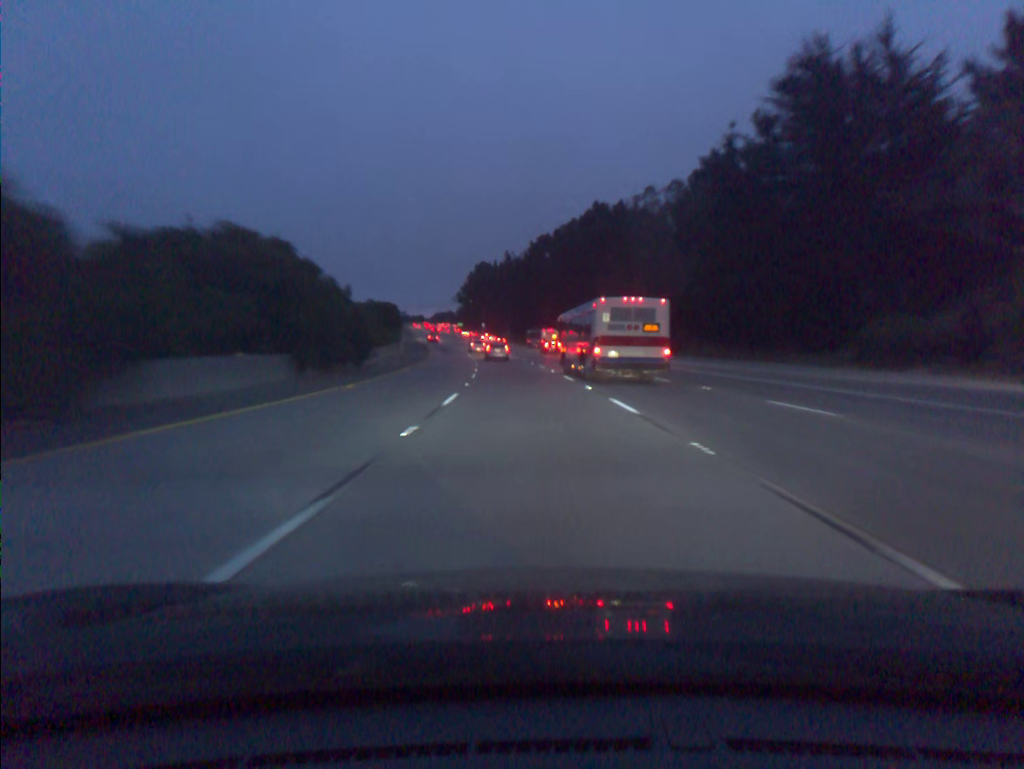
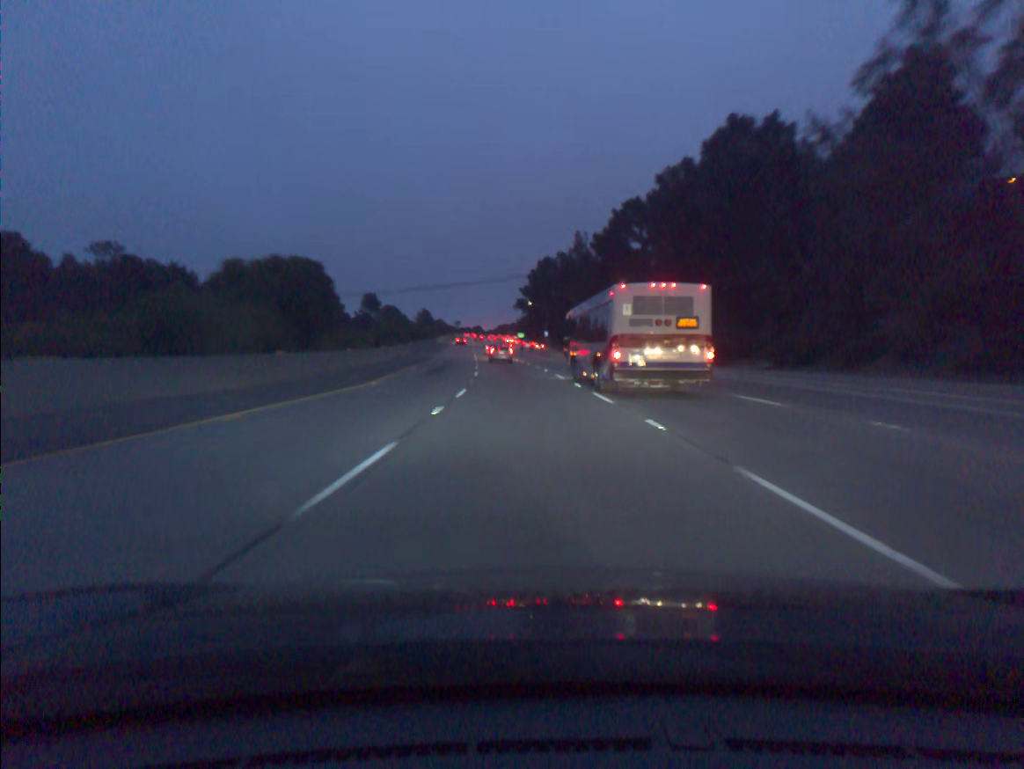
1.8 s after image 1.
(-2.4, +54.5) m; -5°
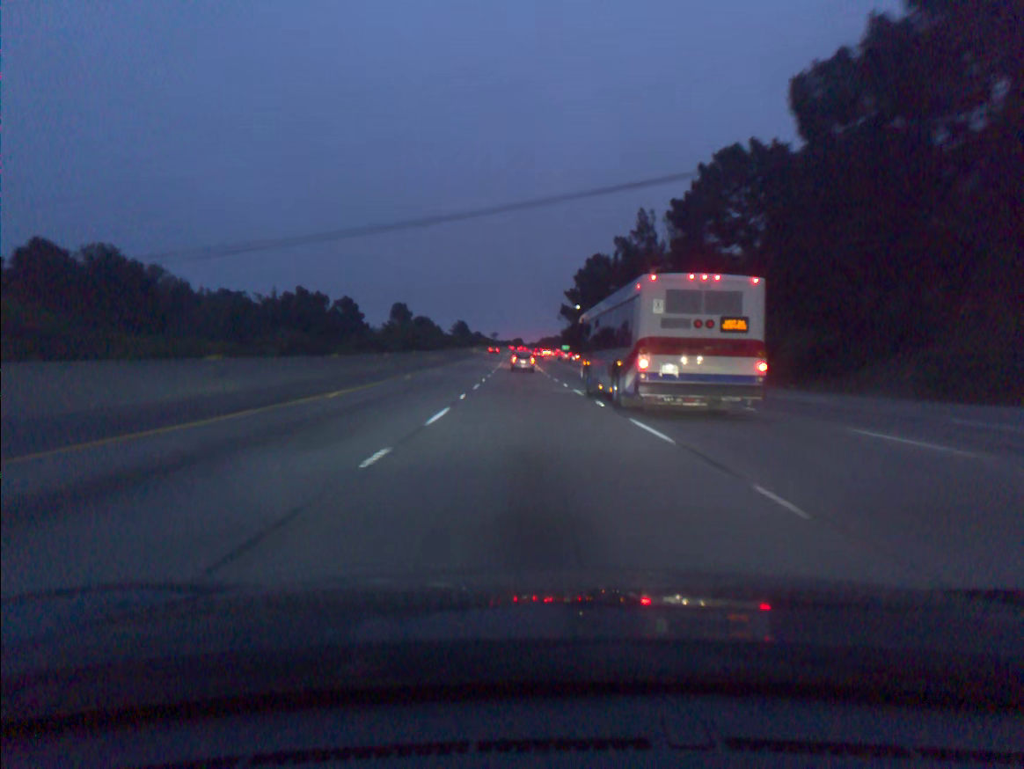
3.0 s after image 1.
(-1.0, +36.3) m; -3°
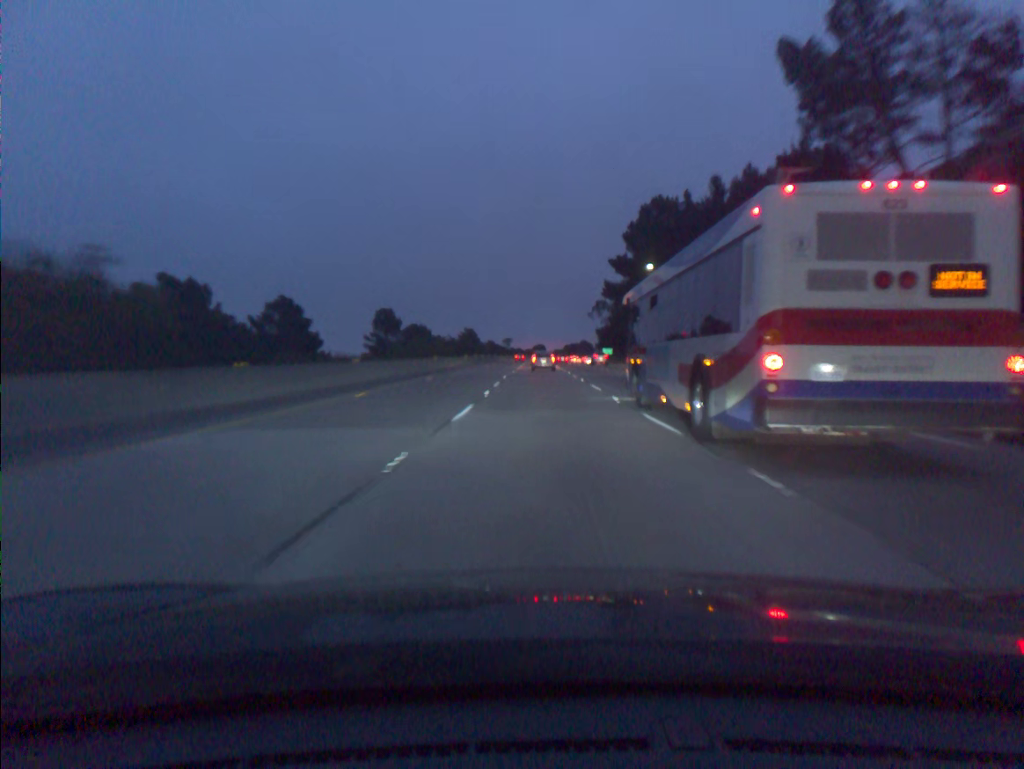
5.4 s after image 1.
(-1.8, +72.2) m; -2°
